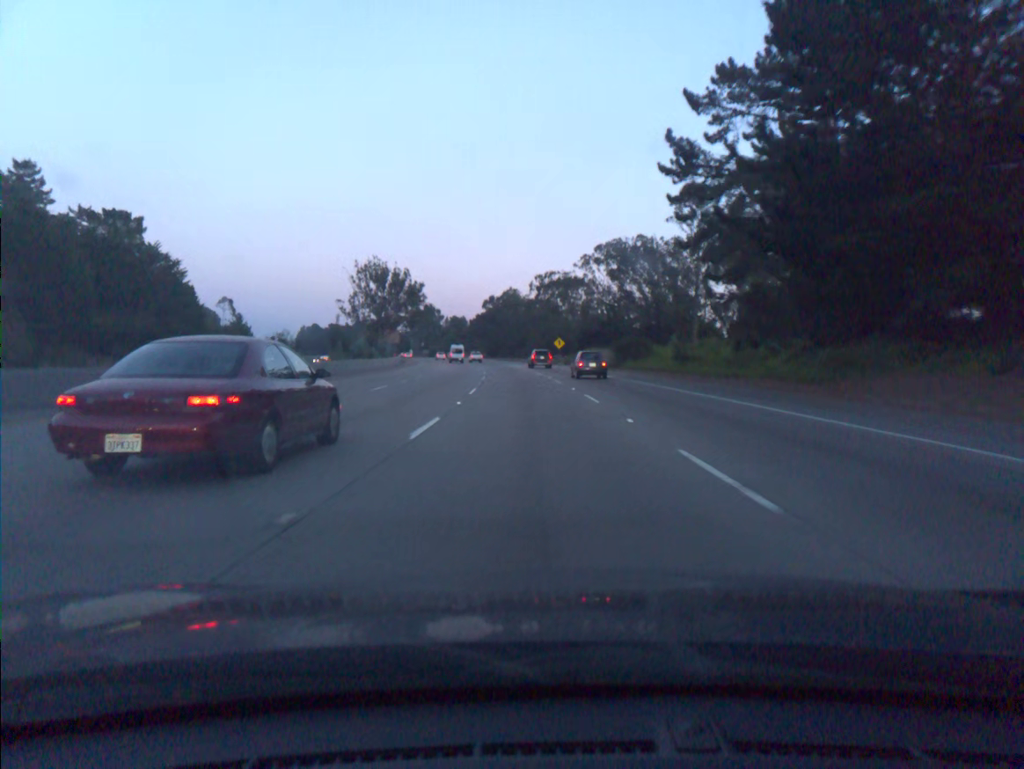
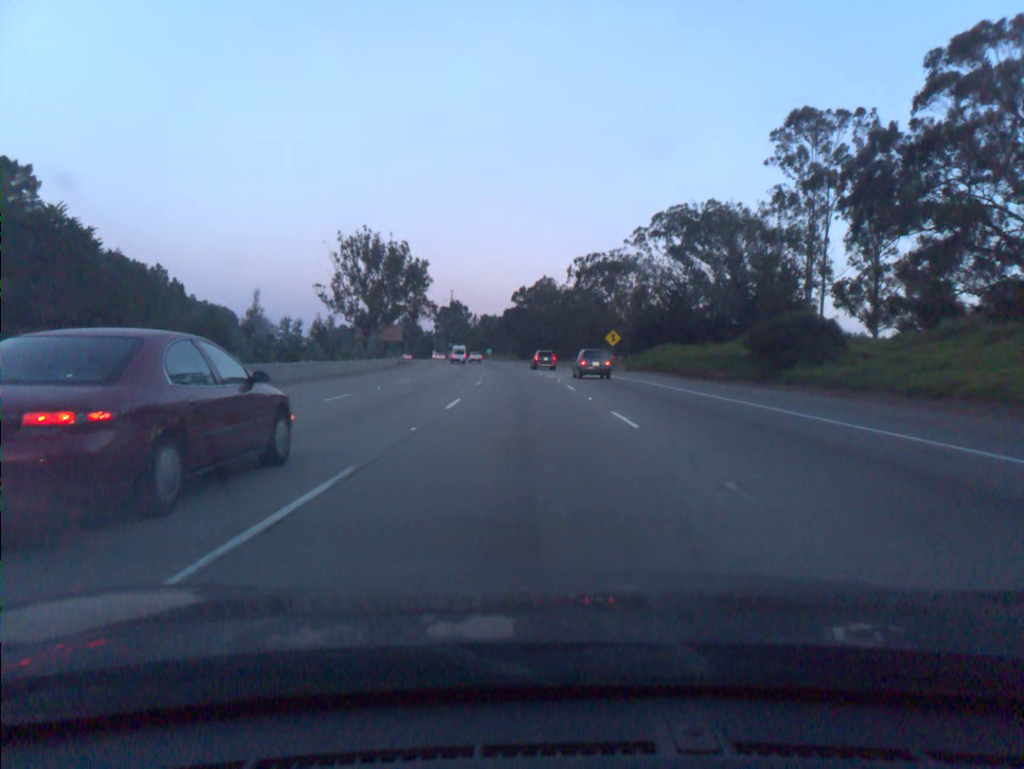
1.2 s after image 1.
(-0.8, +36.5) m; -3°
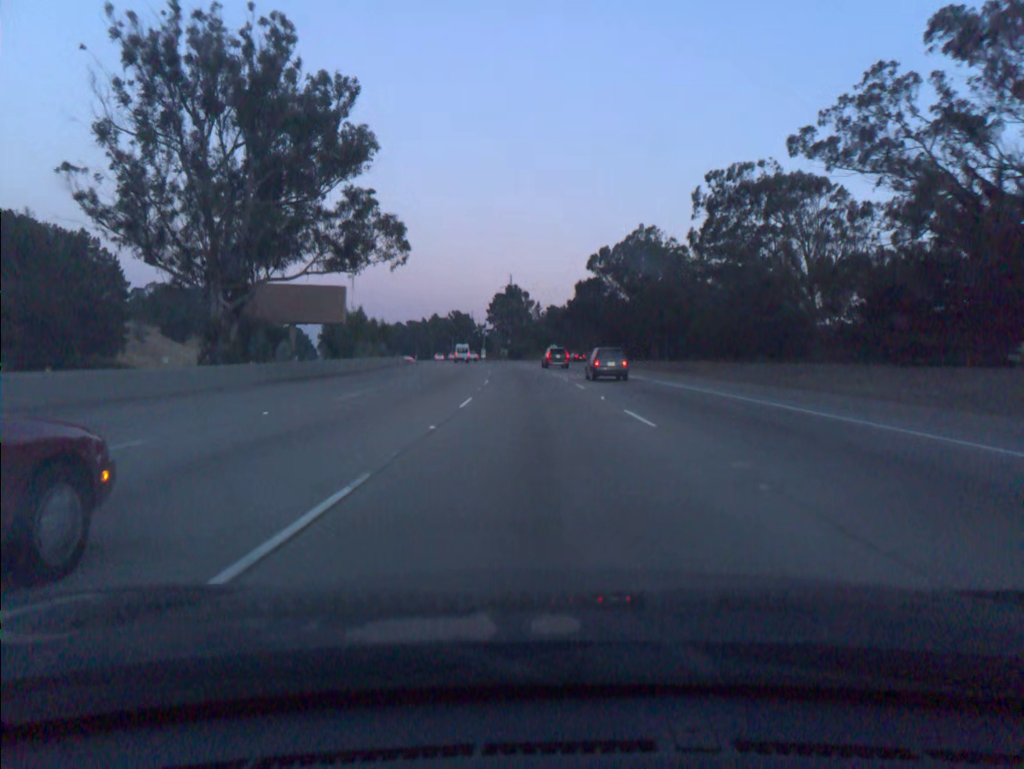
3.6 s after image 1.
(-3.4, +72.9) m; -5°
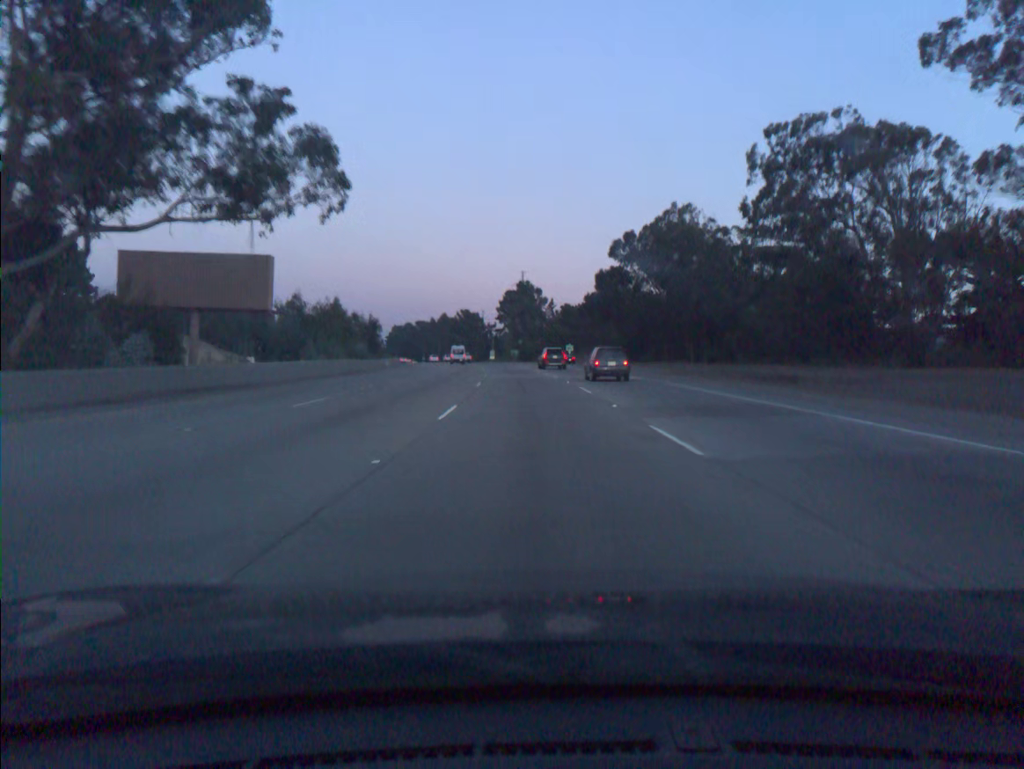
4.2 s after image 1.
(-0.2, +18.3) m; -1°
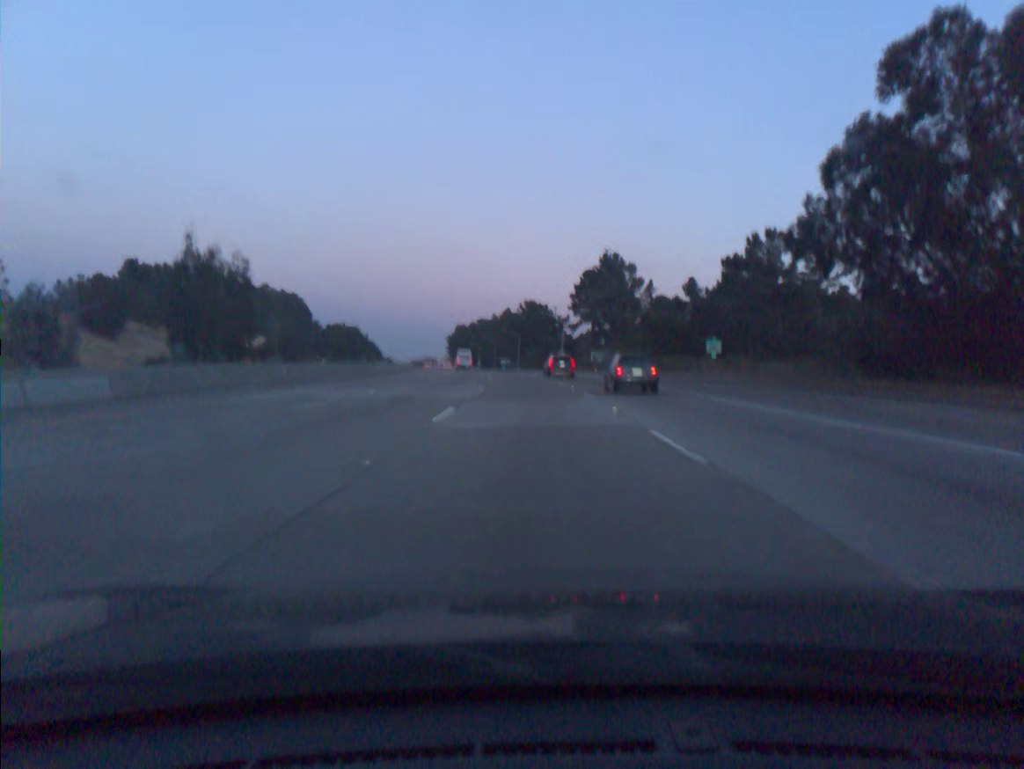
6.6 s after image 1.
(-3.2, +73.0) m; -5°
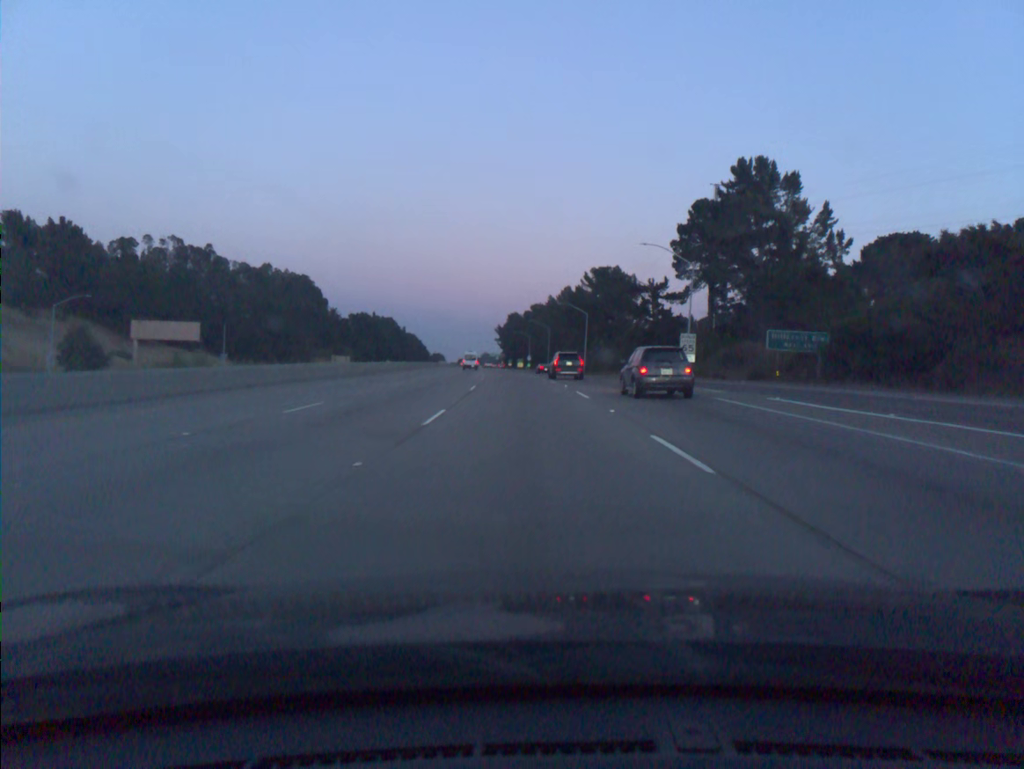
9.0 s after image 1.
(-2.9, +73.1) m; -5°
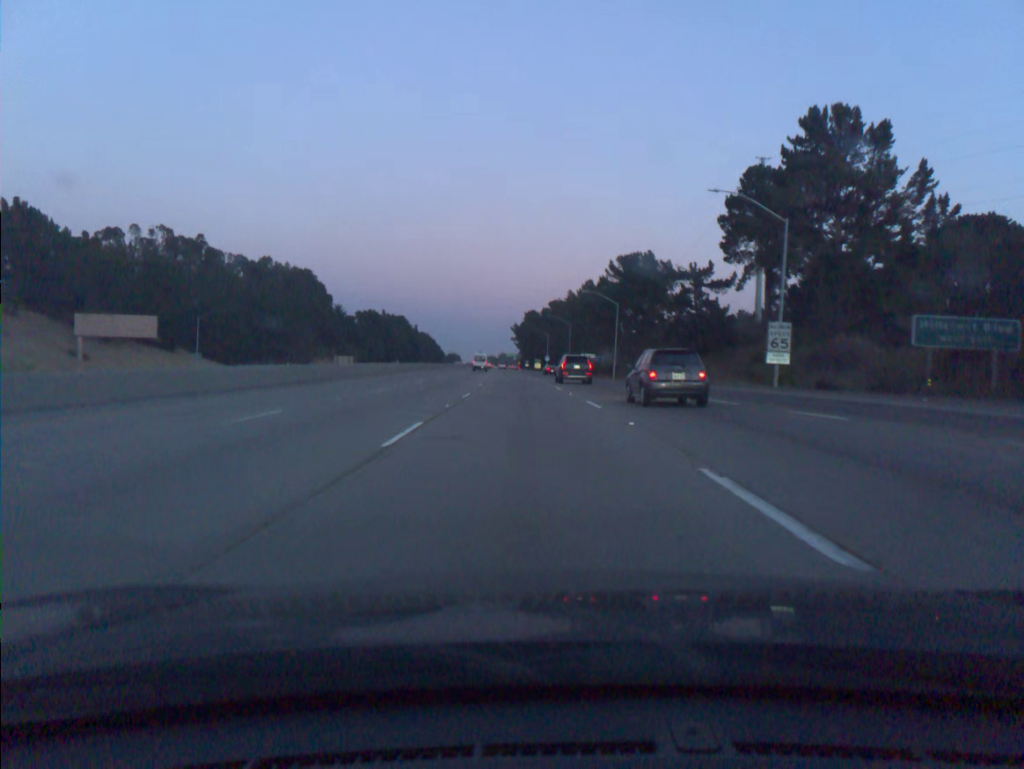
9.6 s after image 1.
(-0.2, +18.4) m; -1°
